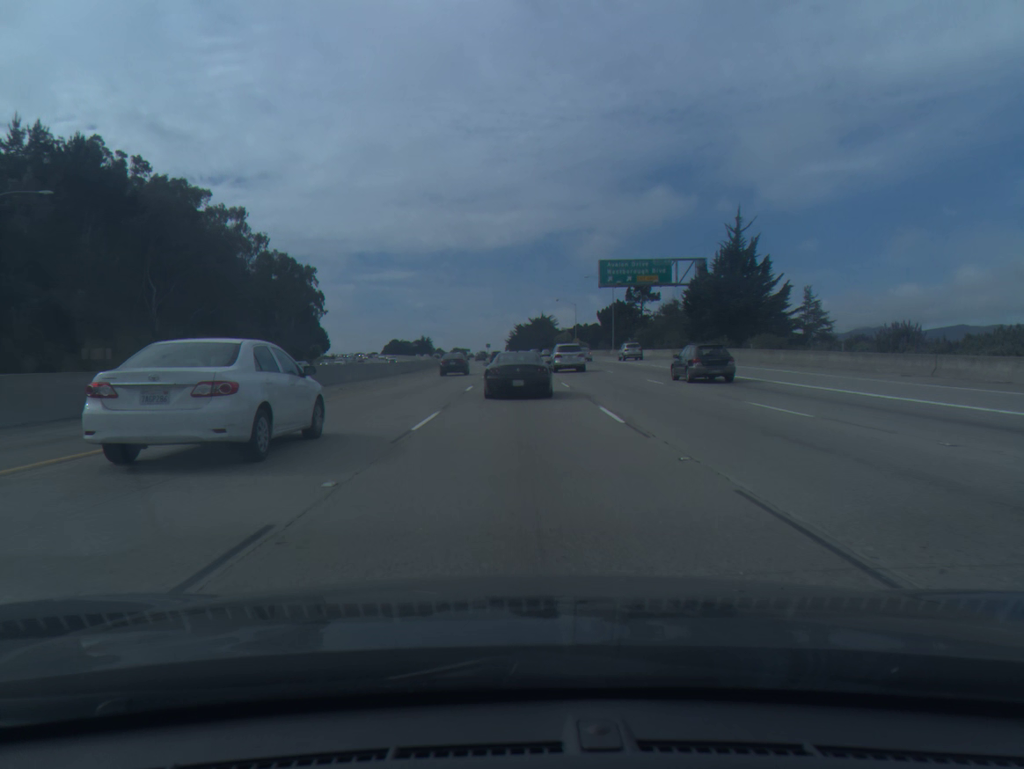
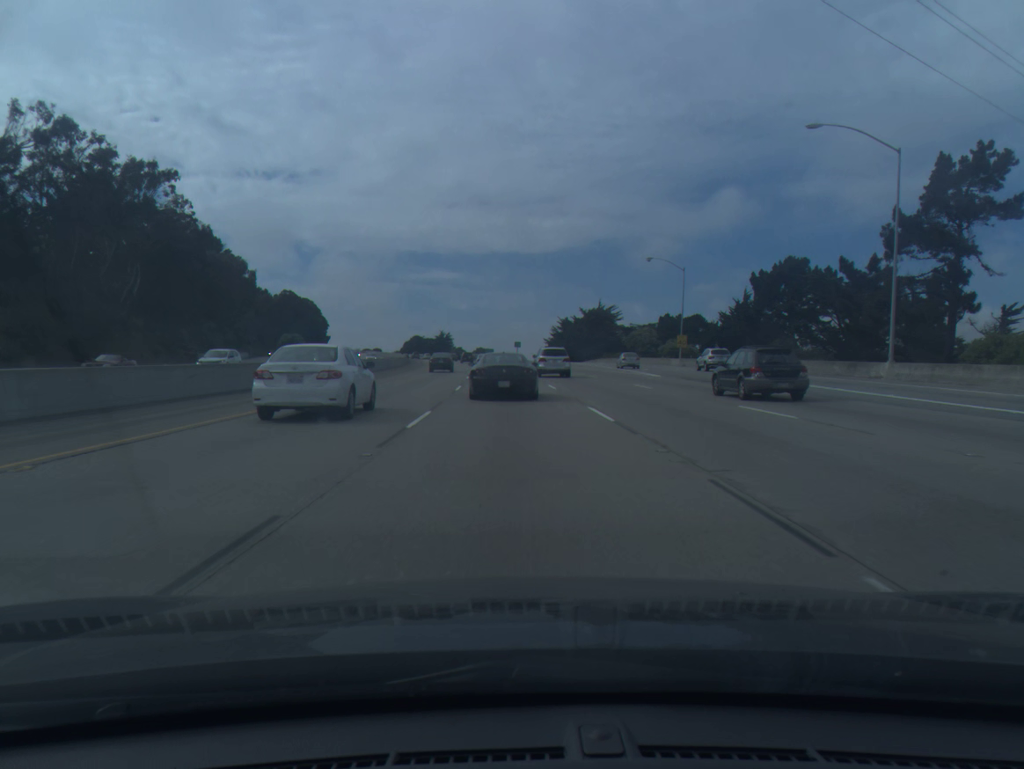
(-1.2, +87.1) m; -3°
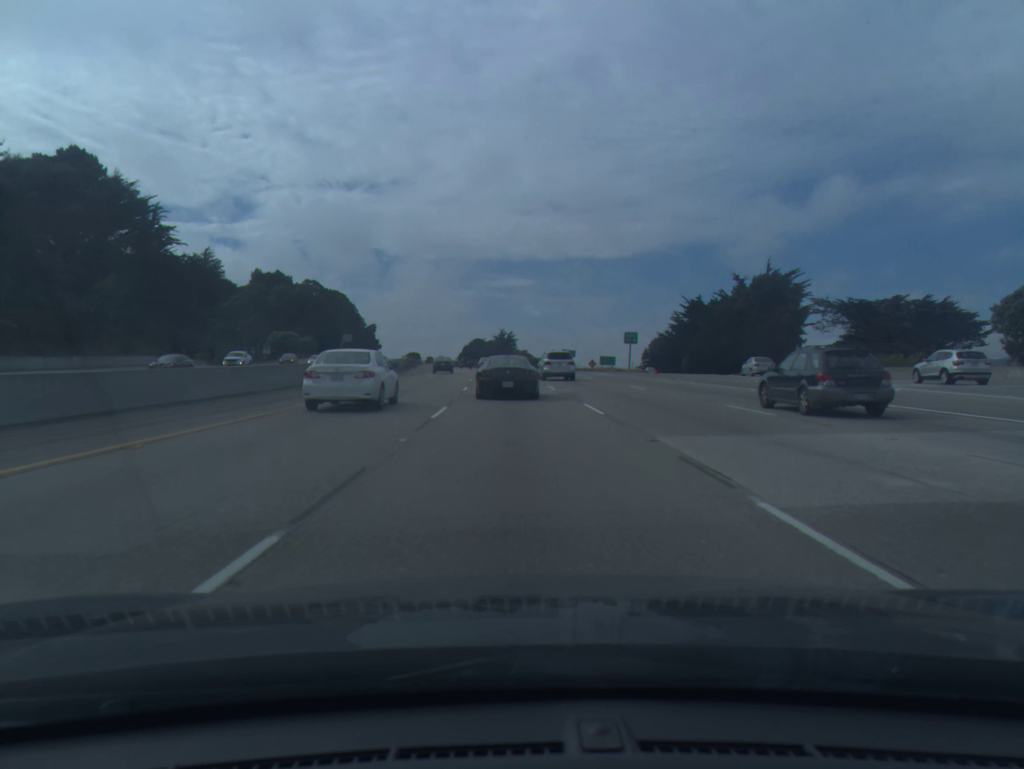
(-4.0, +85.1) m; -5°
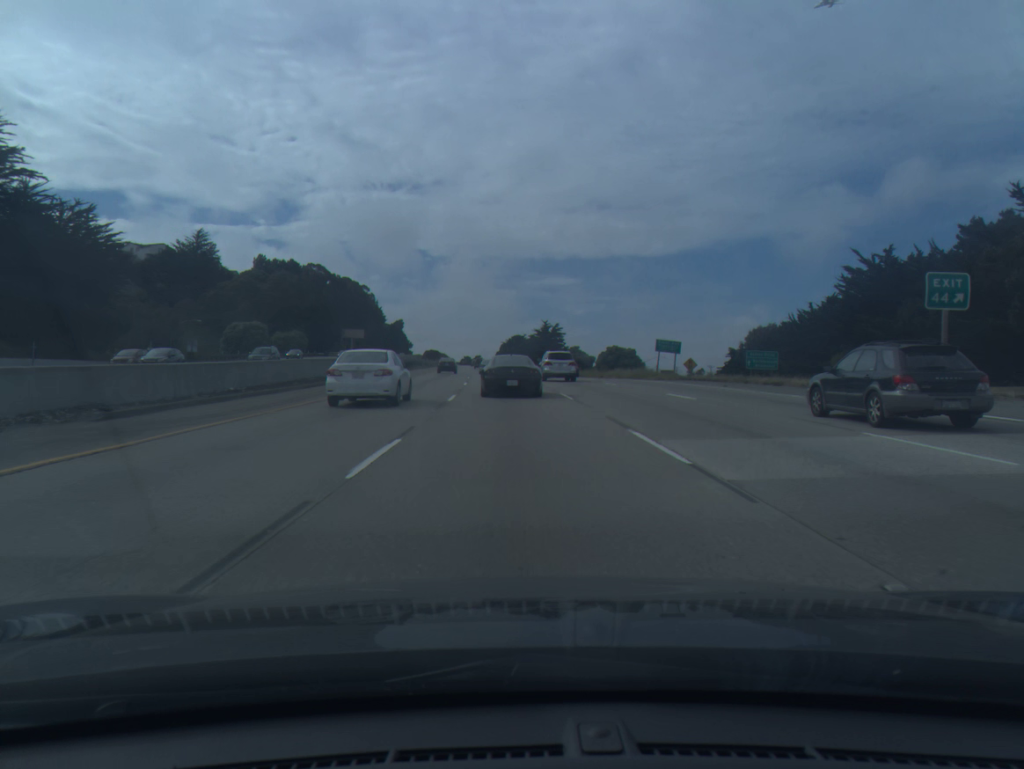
(-1.3, +51.8) m; -3°
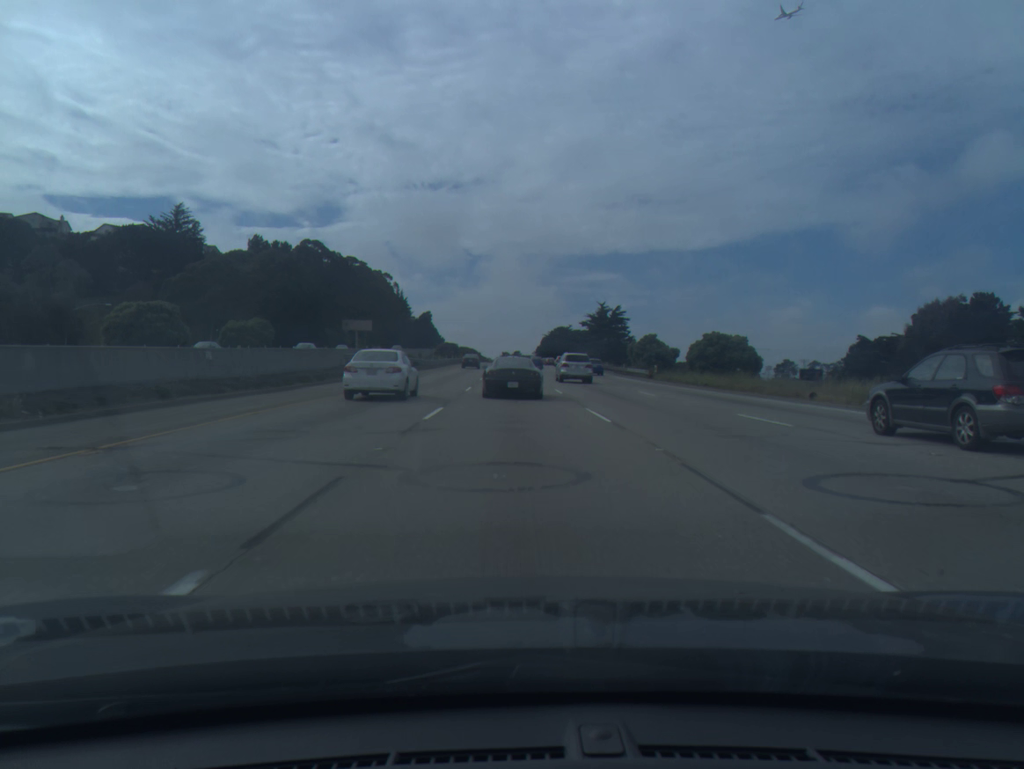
(-1.4, +51.3) m; -3°
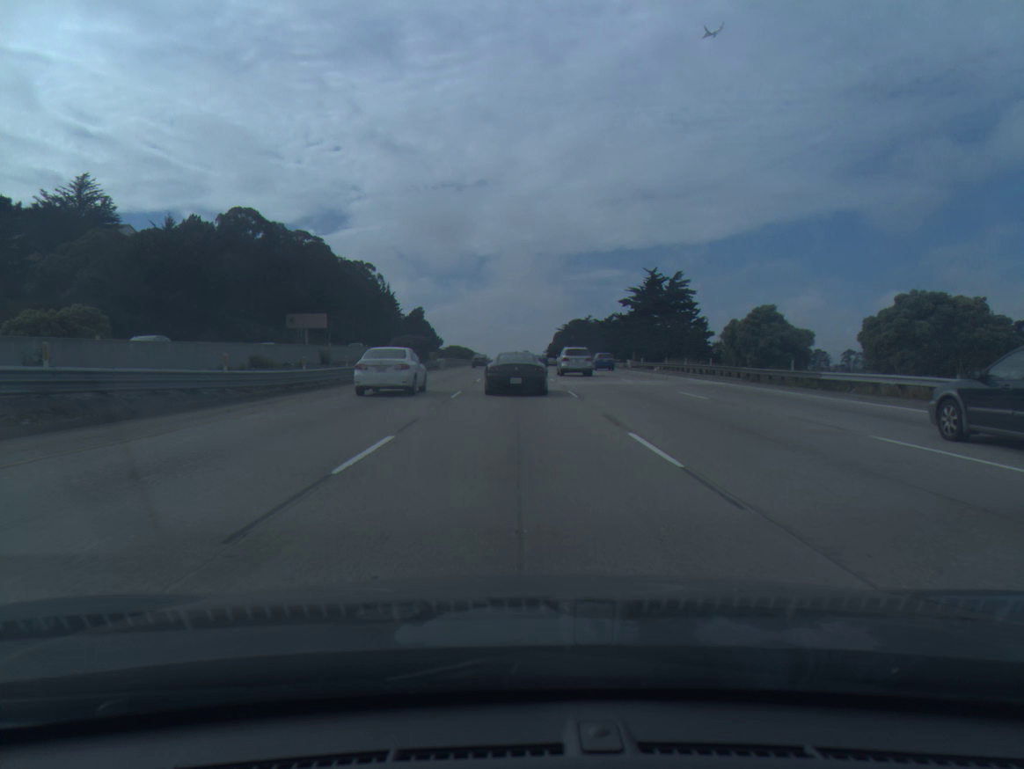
(-0.4, +51.0) m; -1°
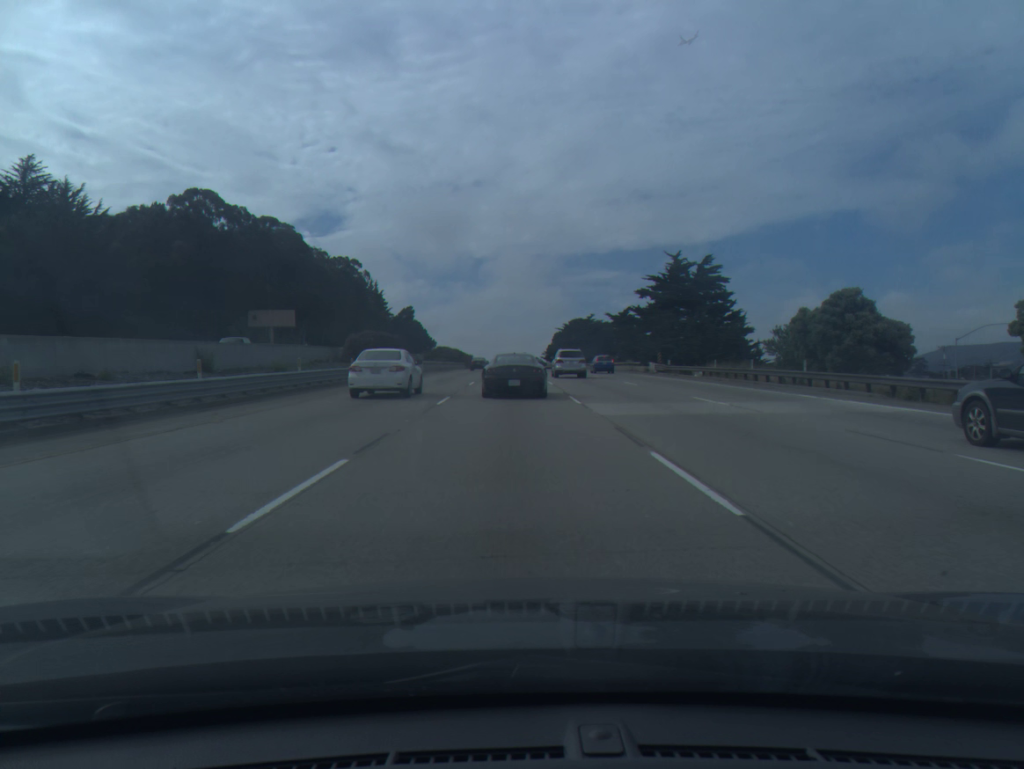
(0.0, +17.1) m; 0°
